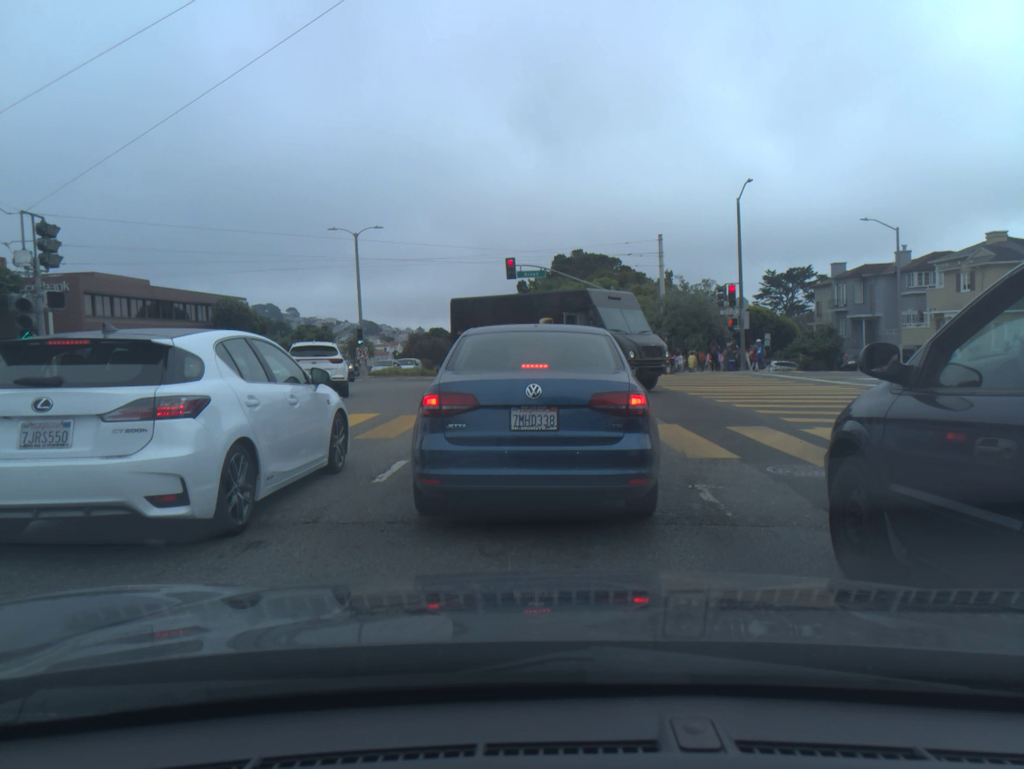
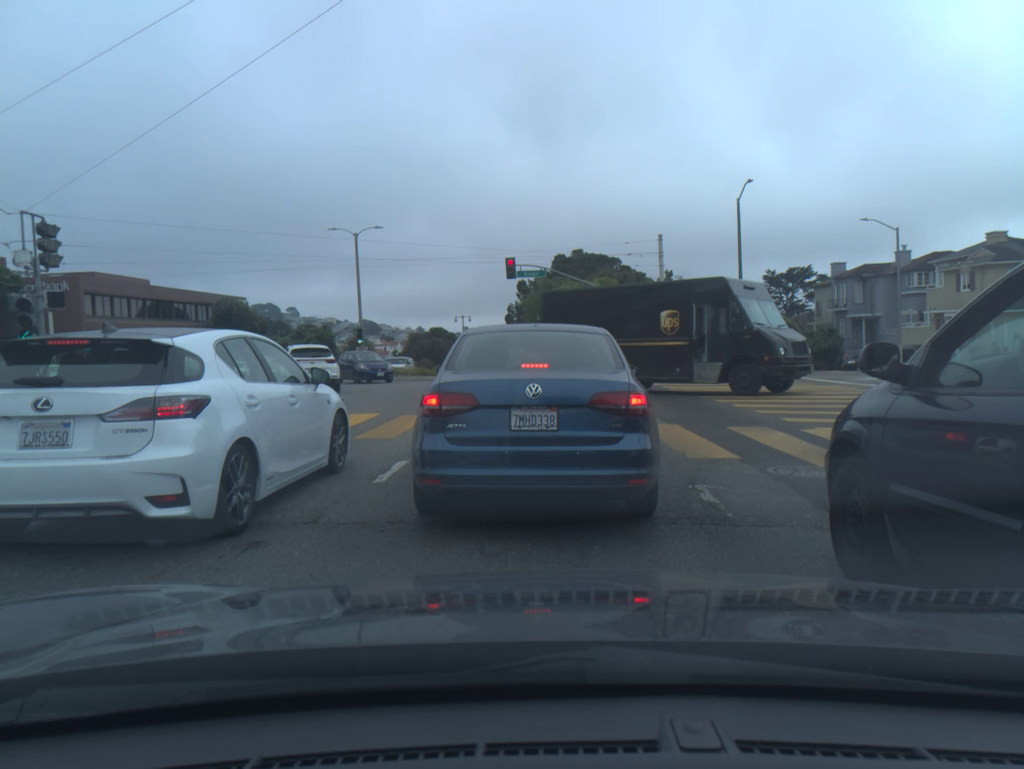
(0.0, 0.0) m; 0°
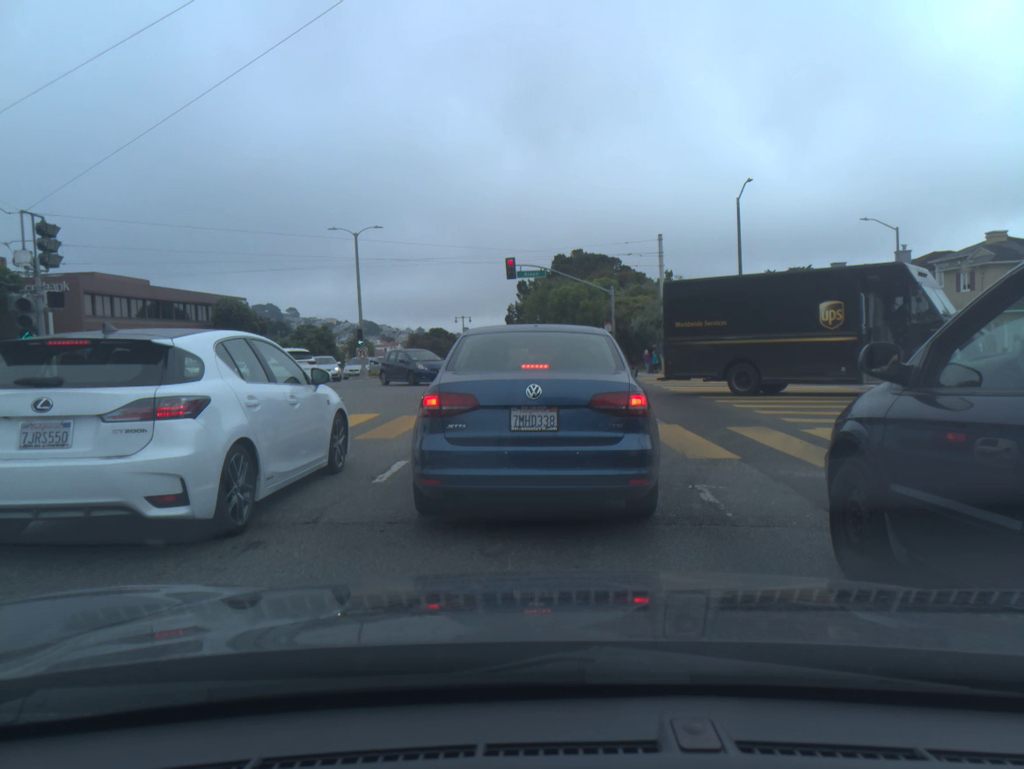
(0.0, 0.0) m; 0°
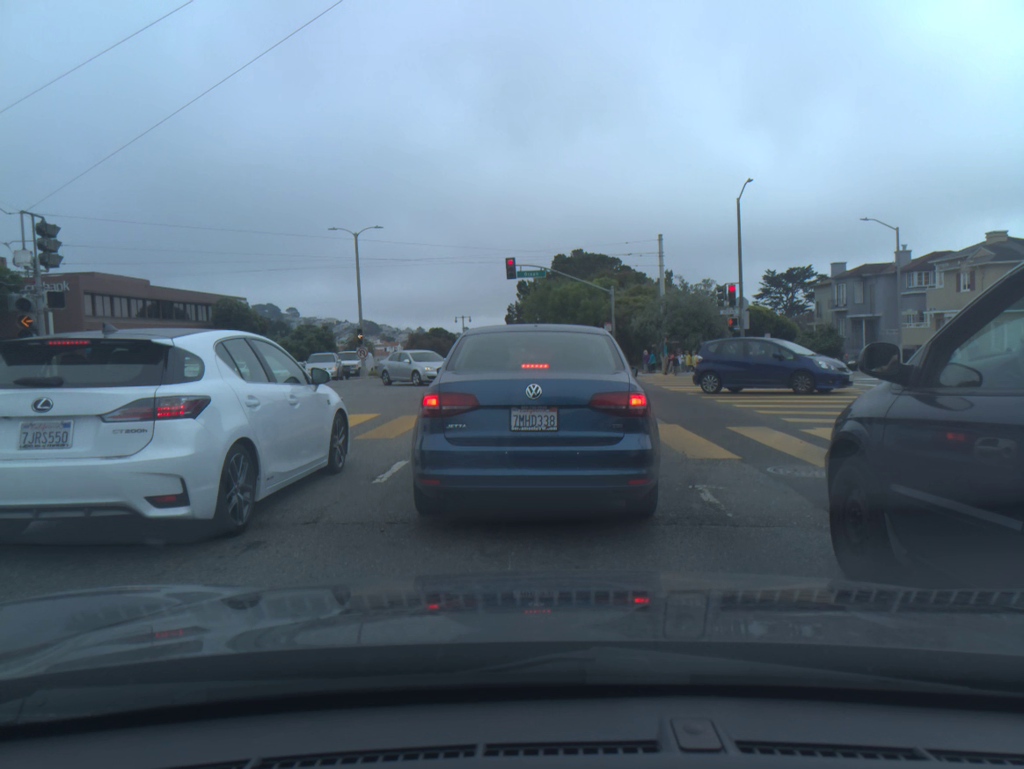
(0.0, 0.0) m; 0°
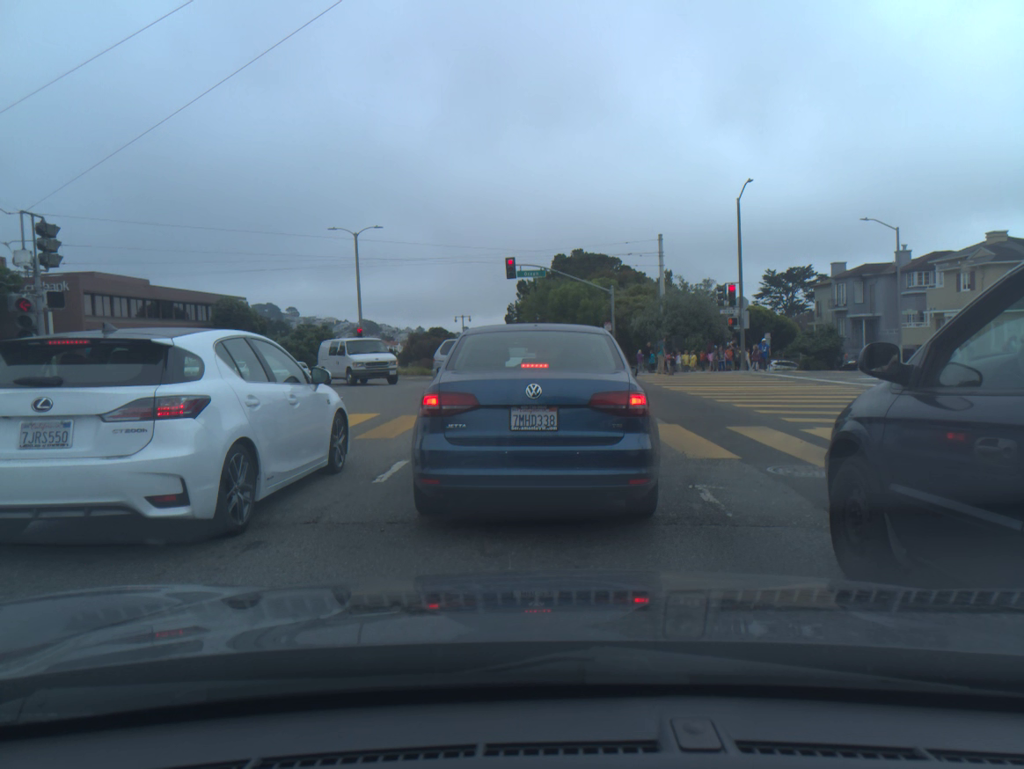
(0.0, 0.0) m; 0°
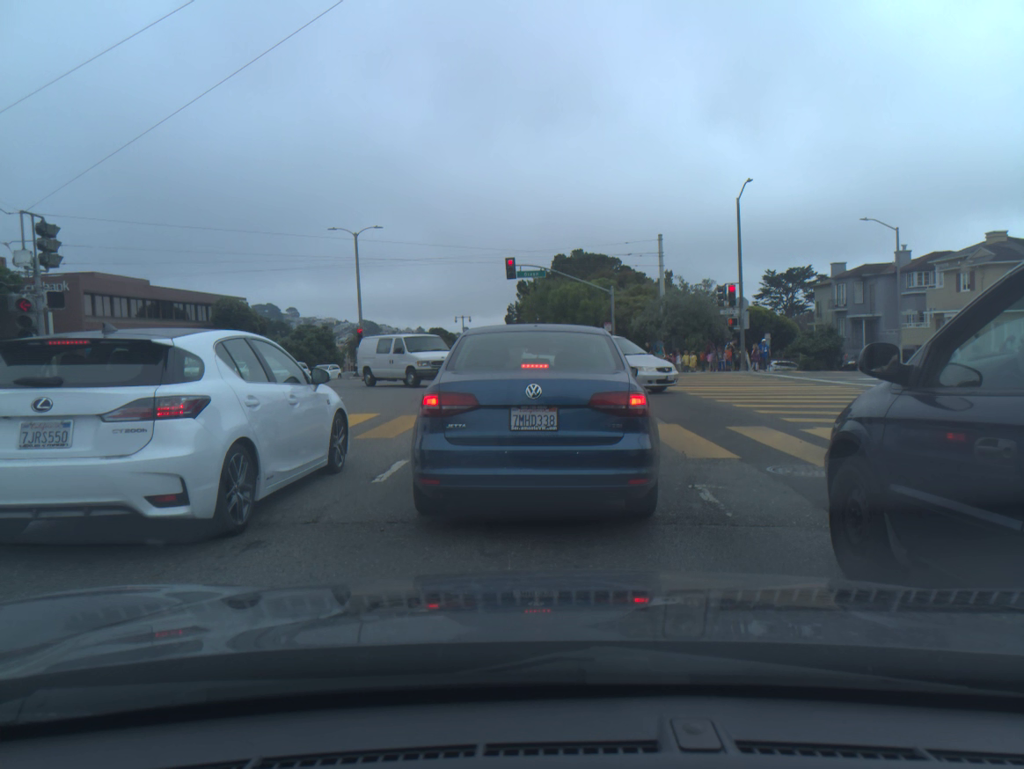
(0.0, 0.0) m; 0°
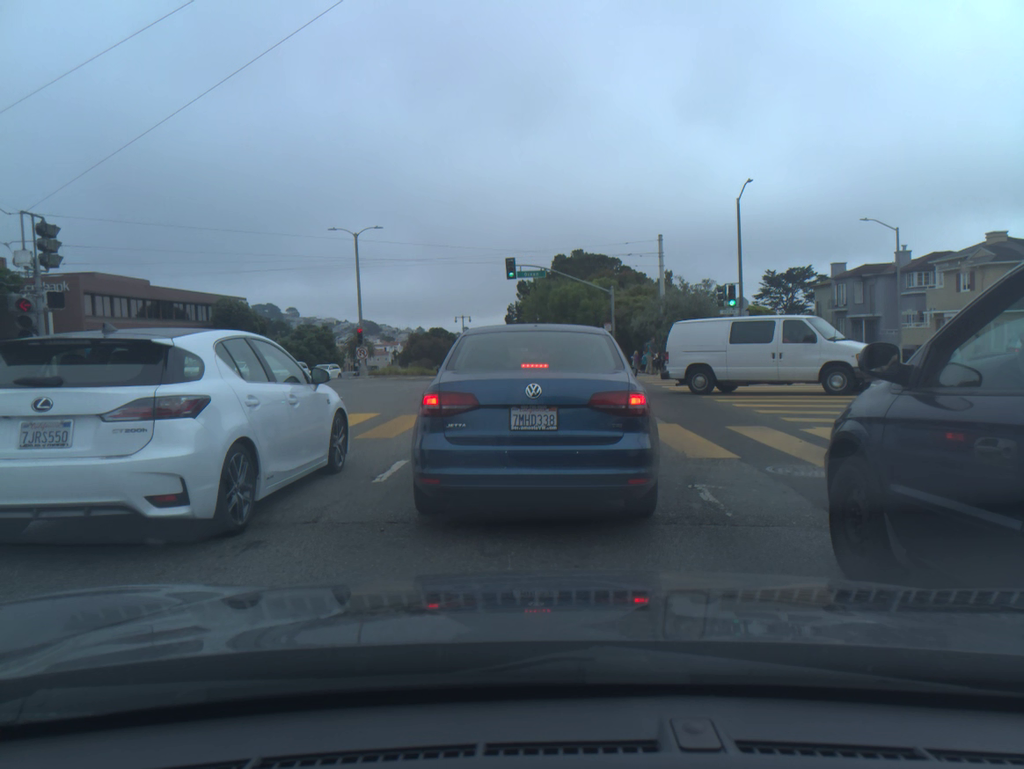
(0.0, 0.0) m; 0°
